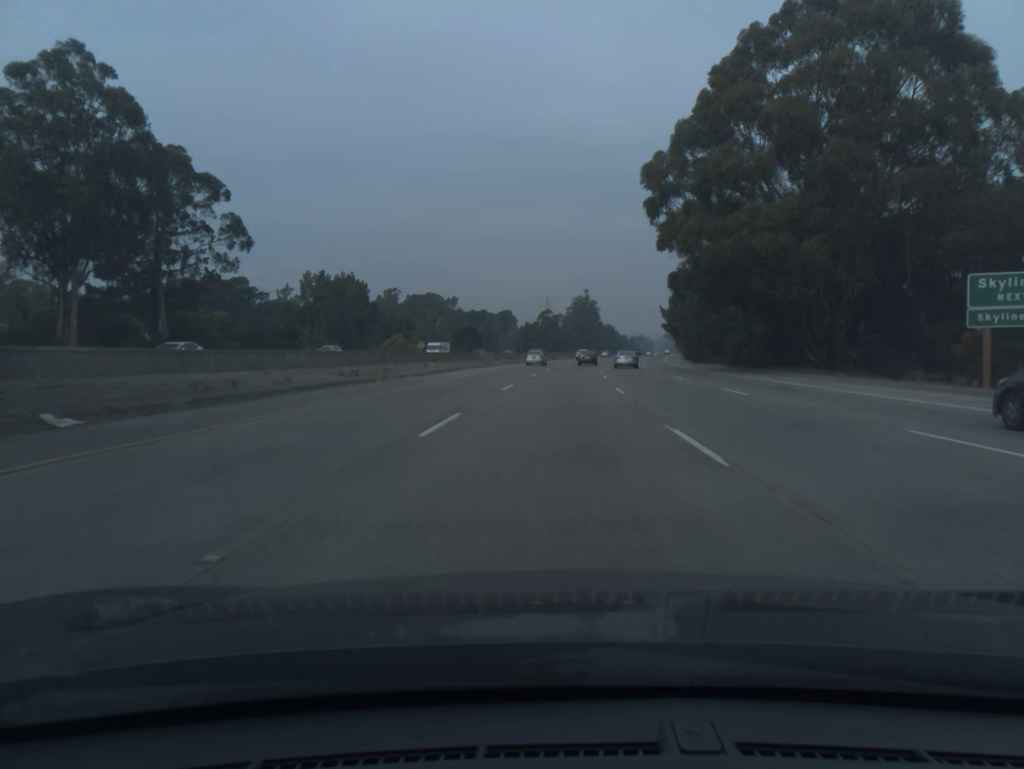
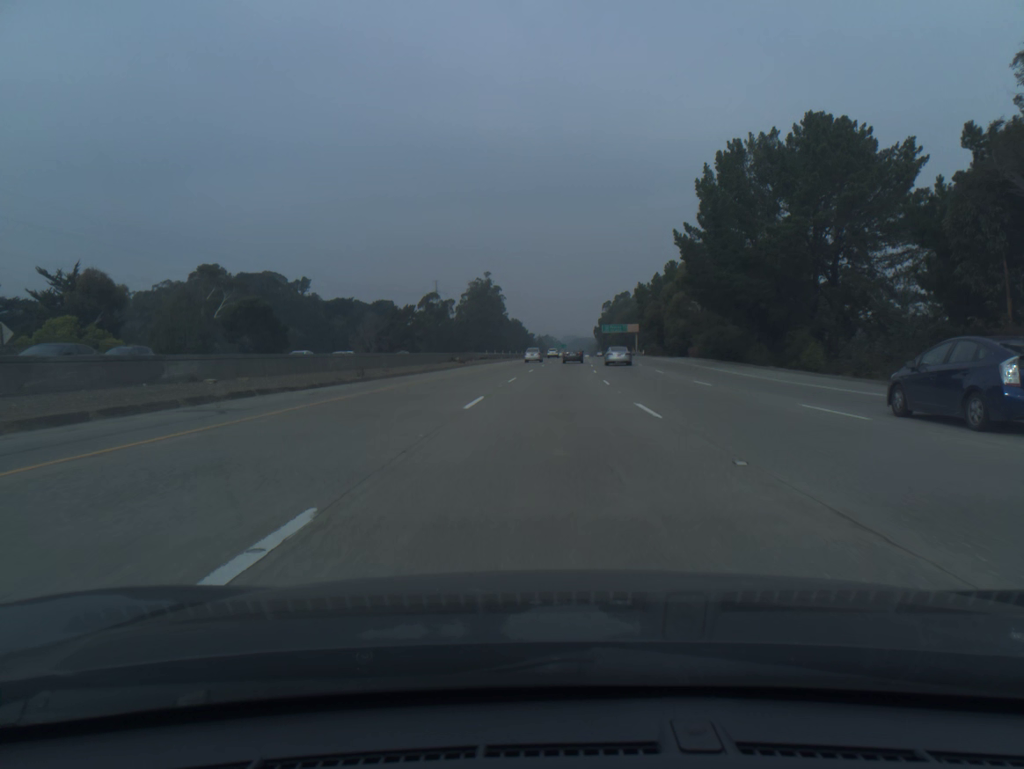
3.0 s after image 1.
(+5.8, +96.8) m; +7°
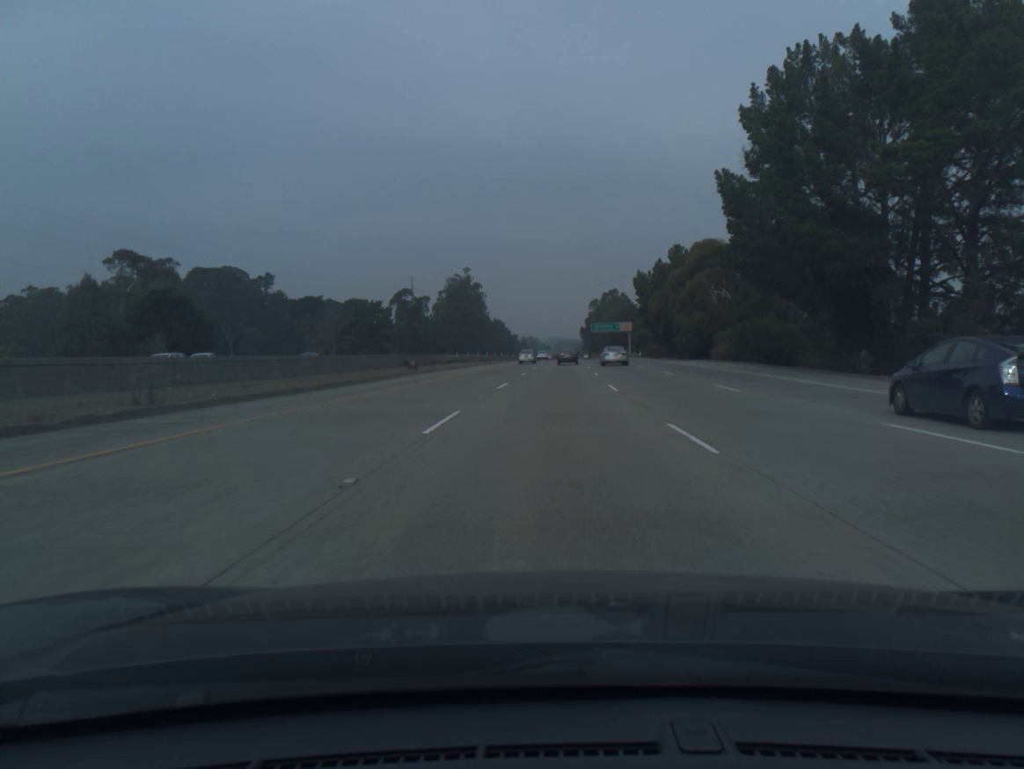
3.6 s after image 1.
(+0.2, +19.4) m; +1°
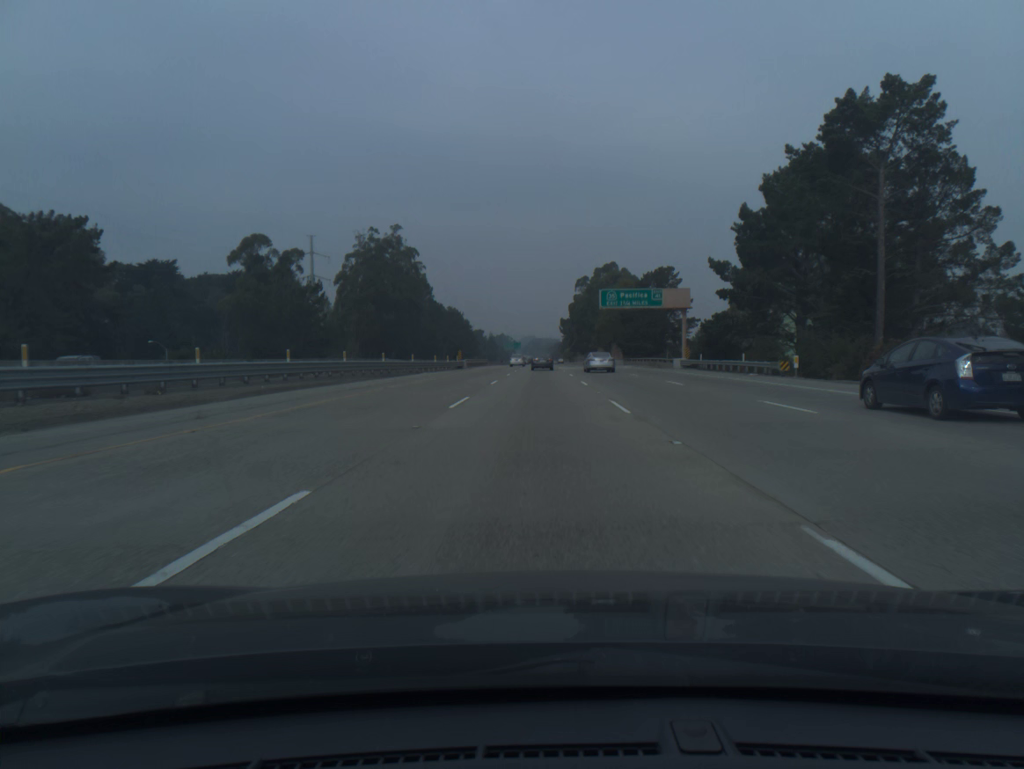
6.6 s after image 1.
(+2.9, +96.5) m; +2°
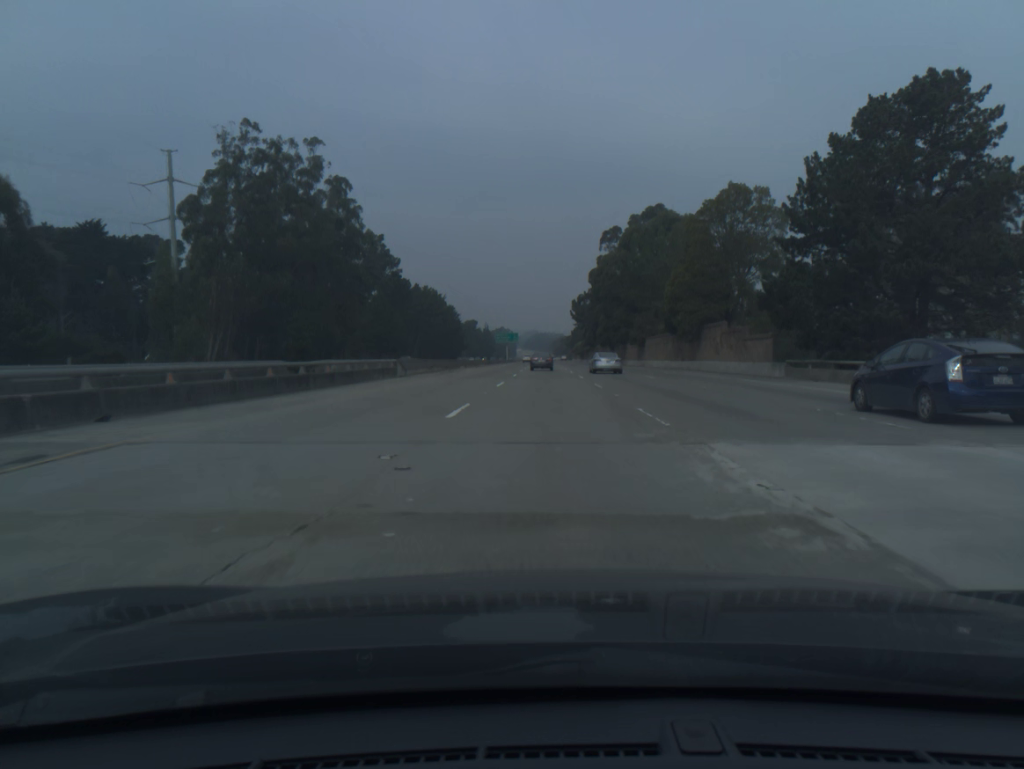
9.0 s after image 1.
(-0.4, +76.4) m; 0°
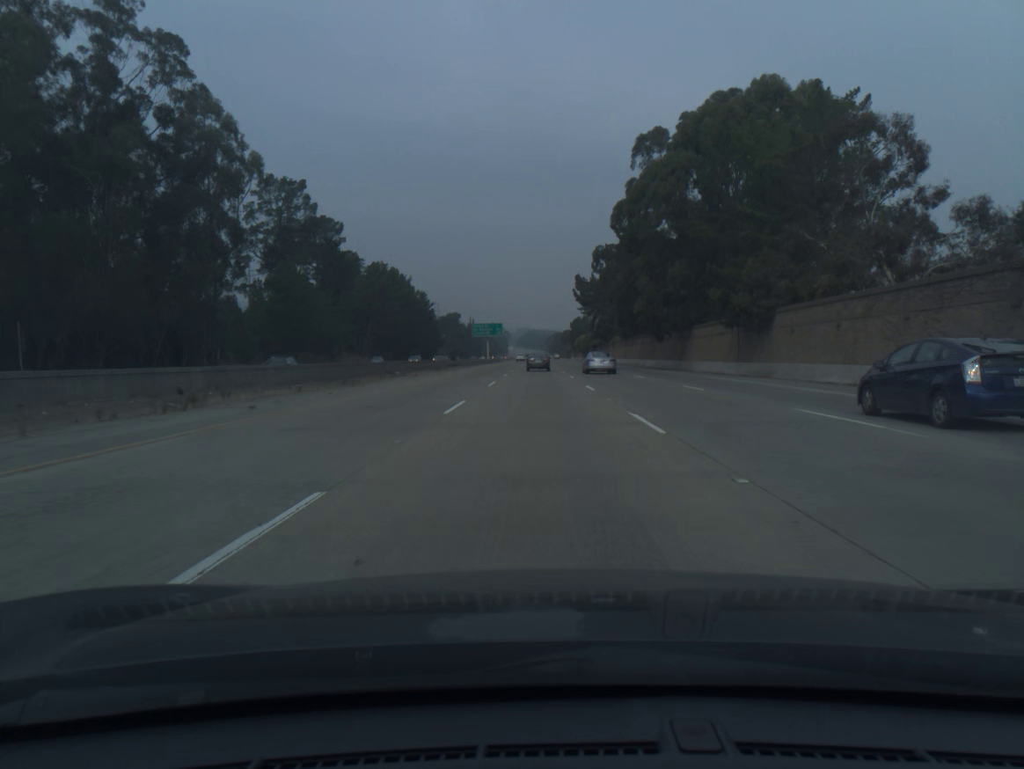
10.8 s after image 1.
(+0.3, +56.7) m; 0°
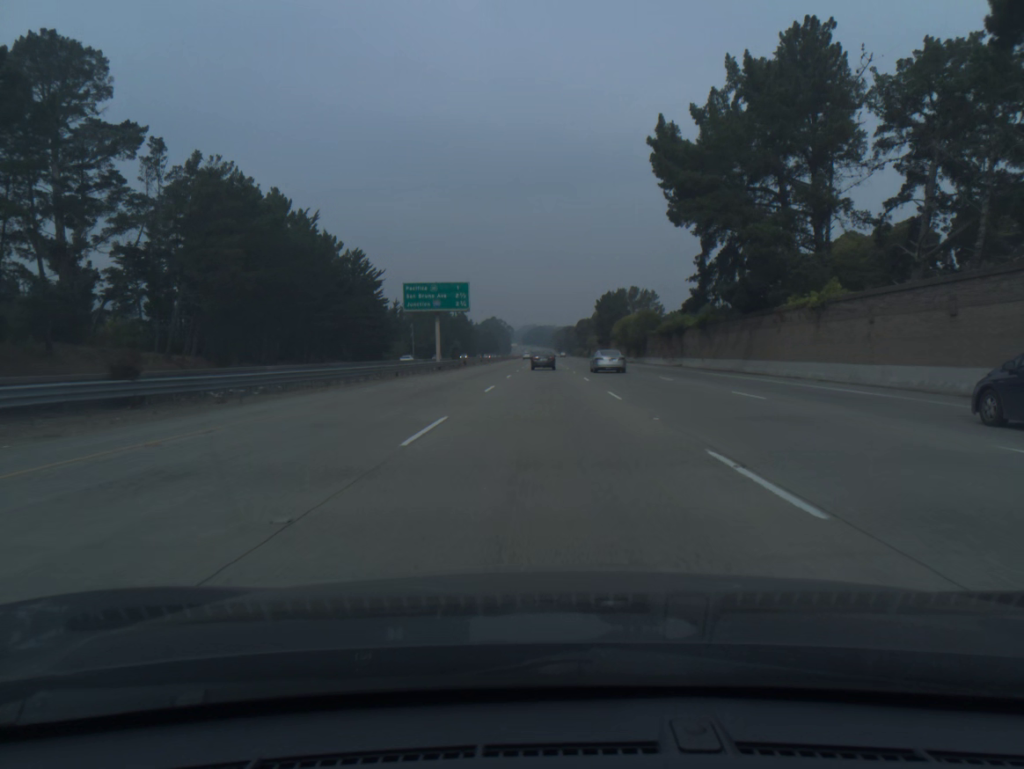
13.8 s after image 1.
(-0.6, +93.7) m; 0°
